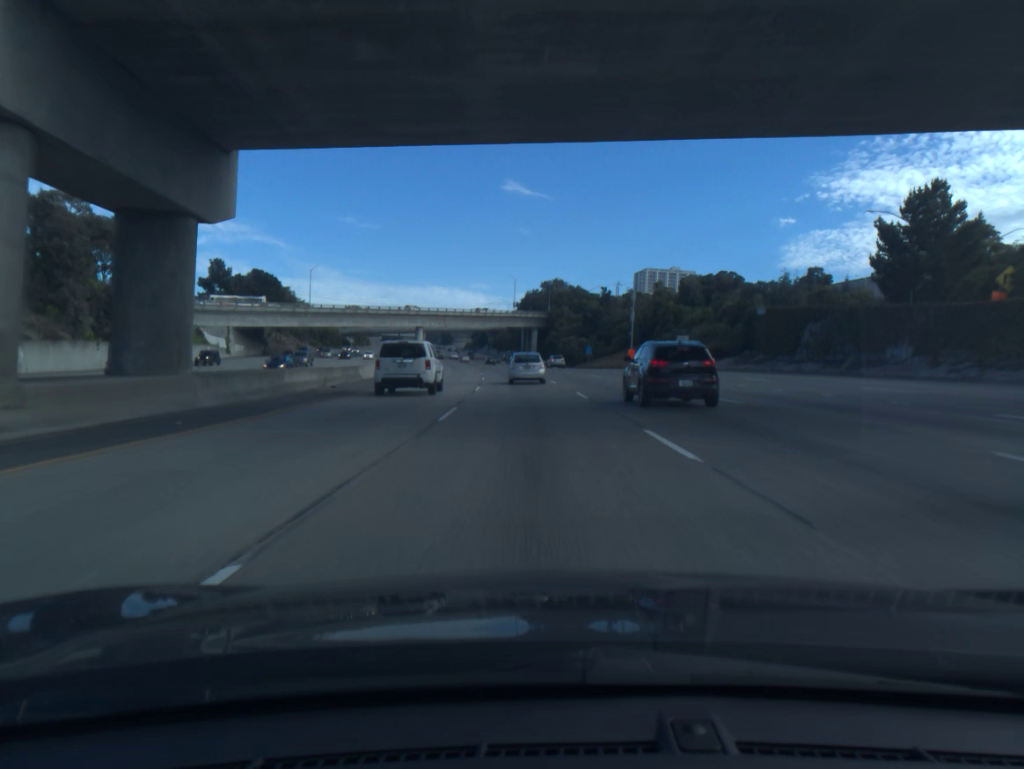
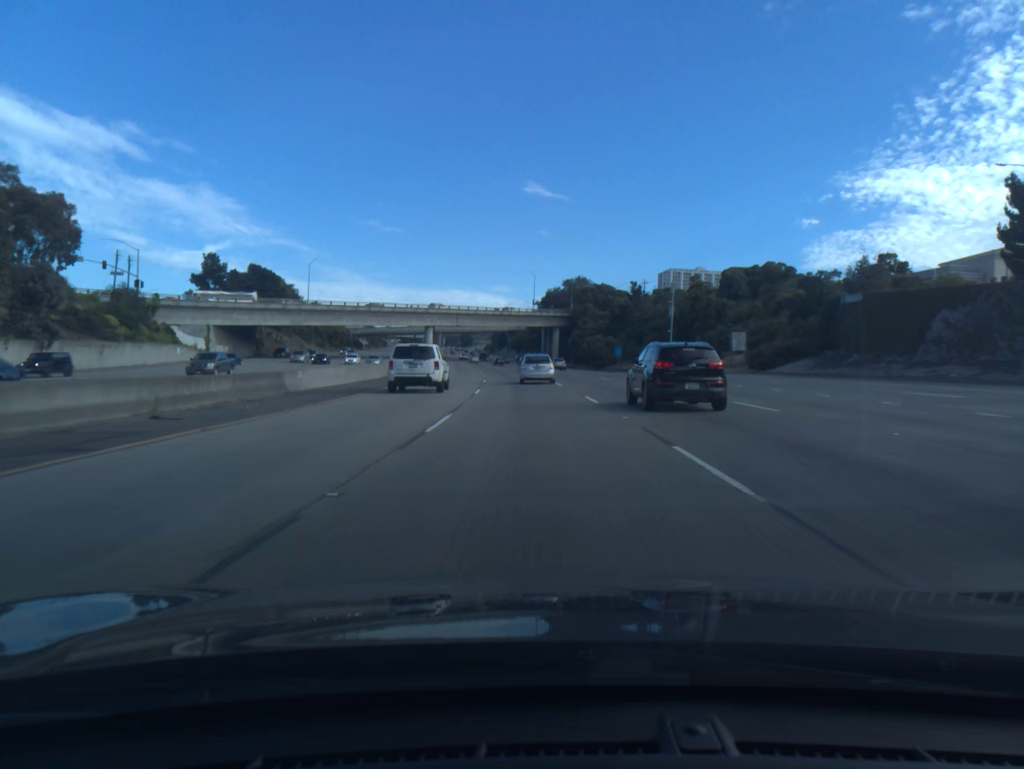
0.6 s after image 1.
(-0.2, +16.9) m; -2°
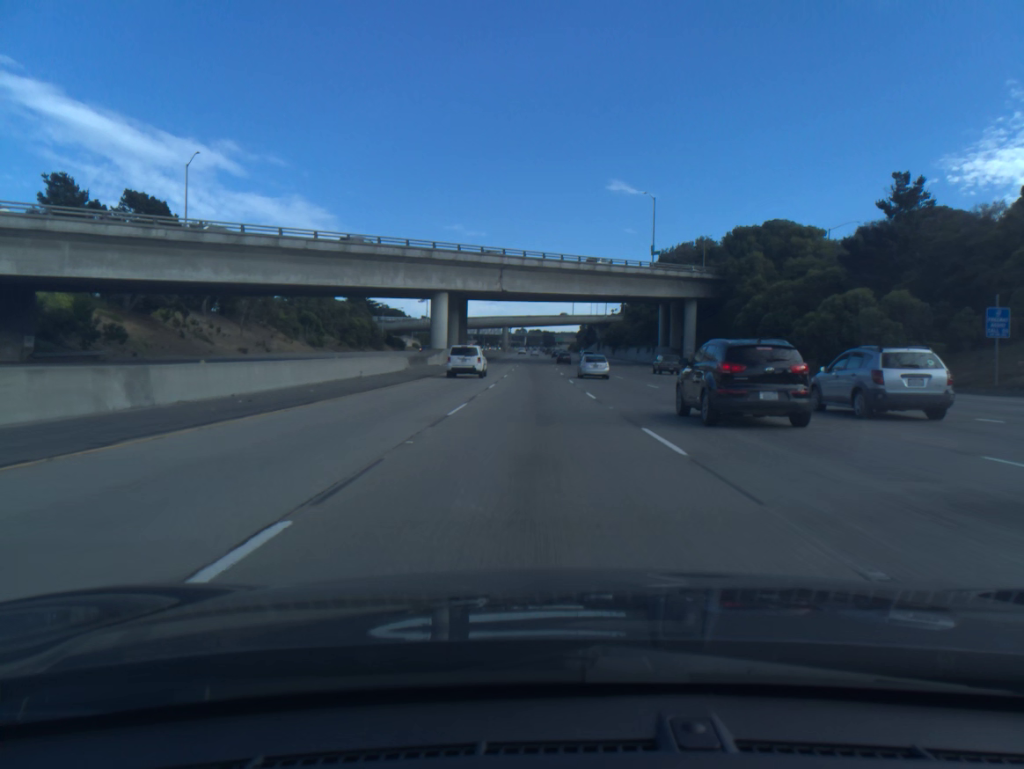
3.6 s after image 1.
(-4.9, +84.1) m; -6°
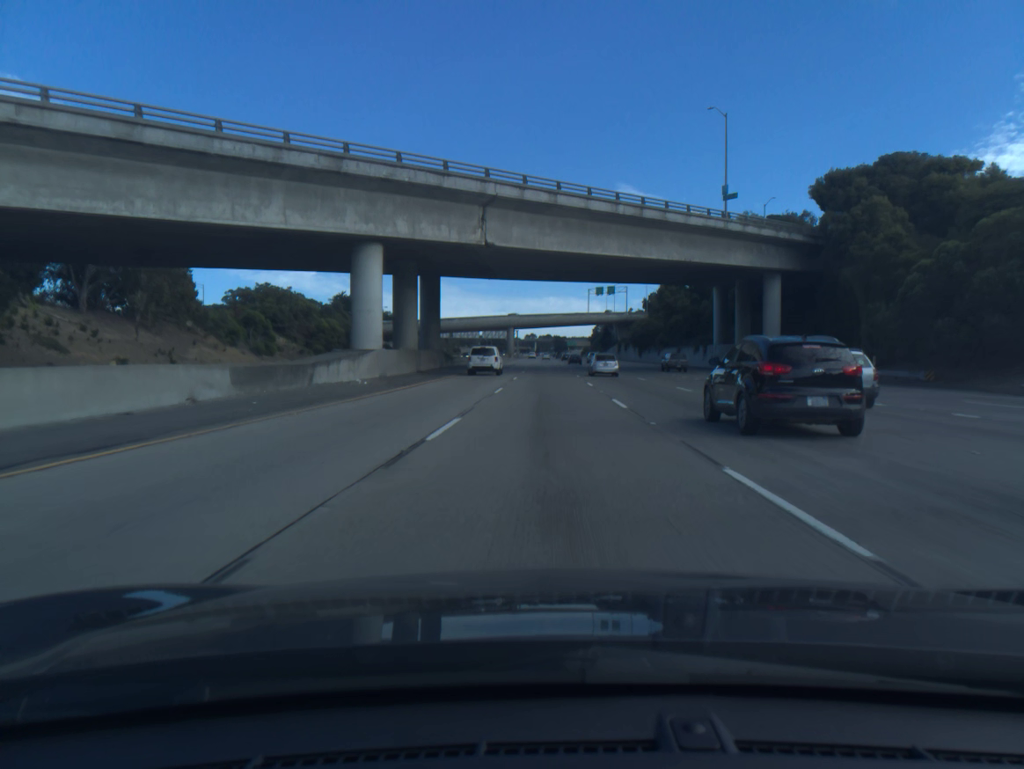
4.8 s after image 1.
(-0.3, +34.1) m; -1°
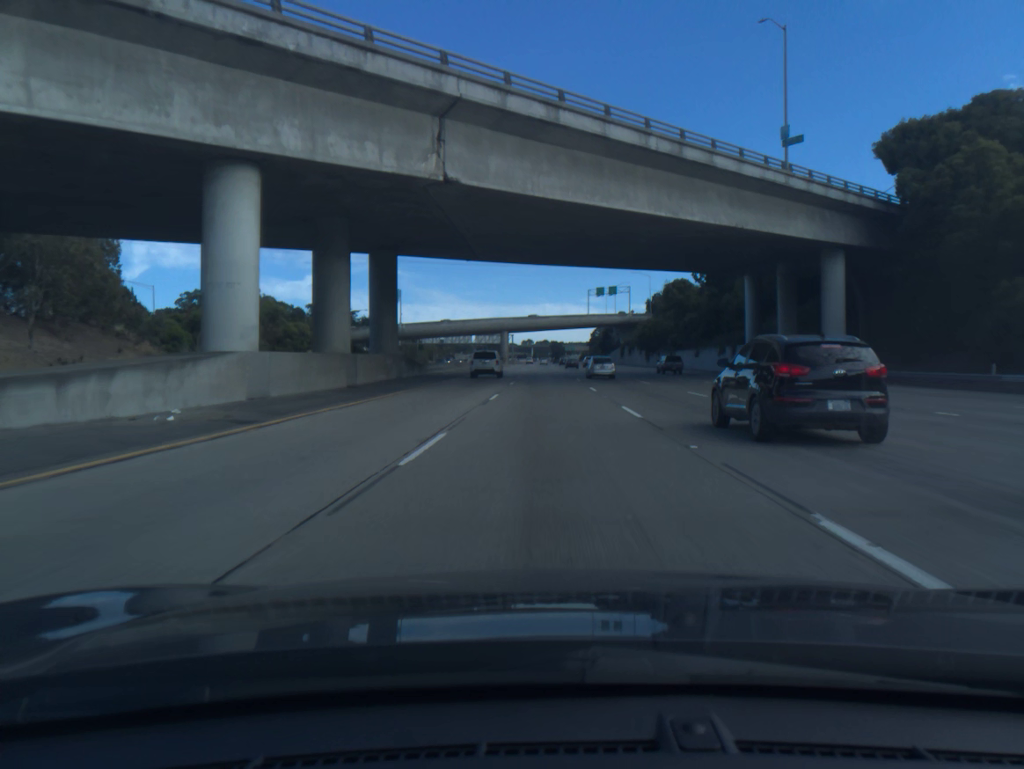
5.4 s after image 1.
(0.0, +17.2) m; 0°
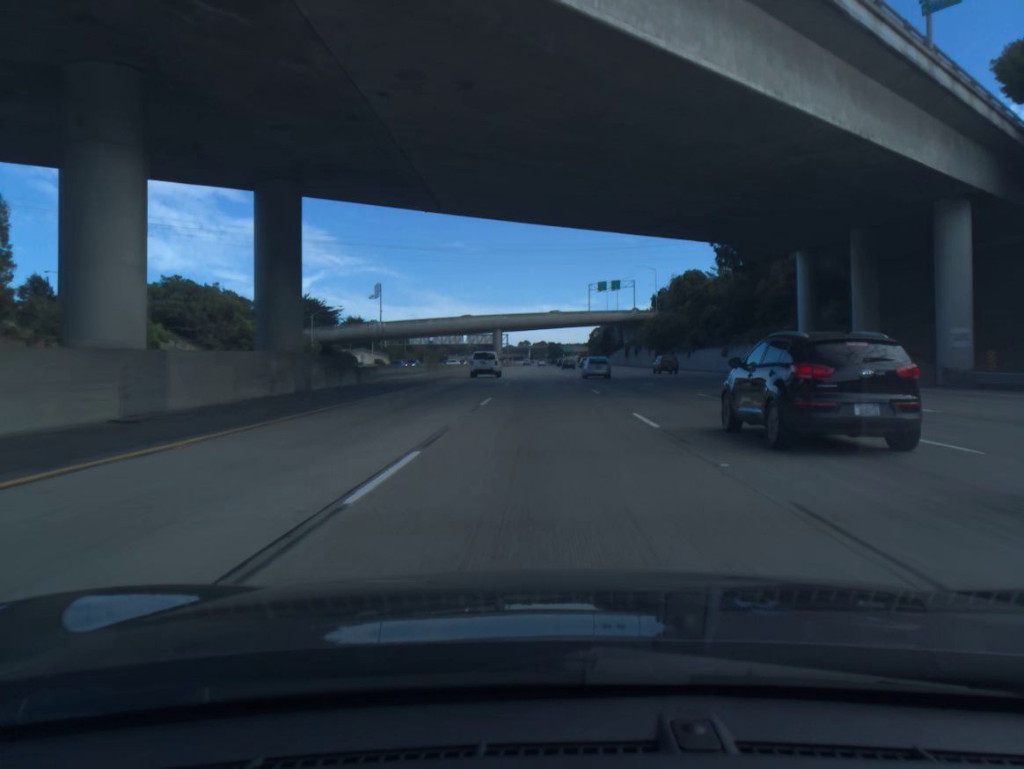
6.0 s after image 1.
(0.0, +17.3) m; 0°
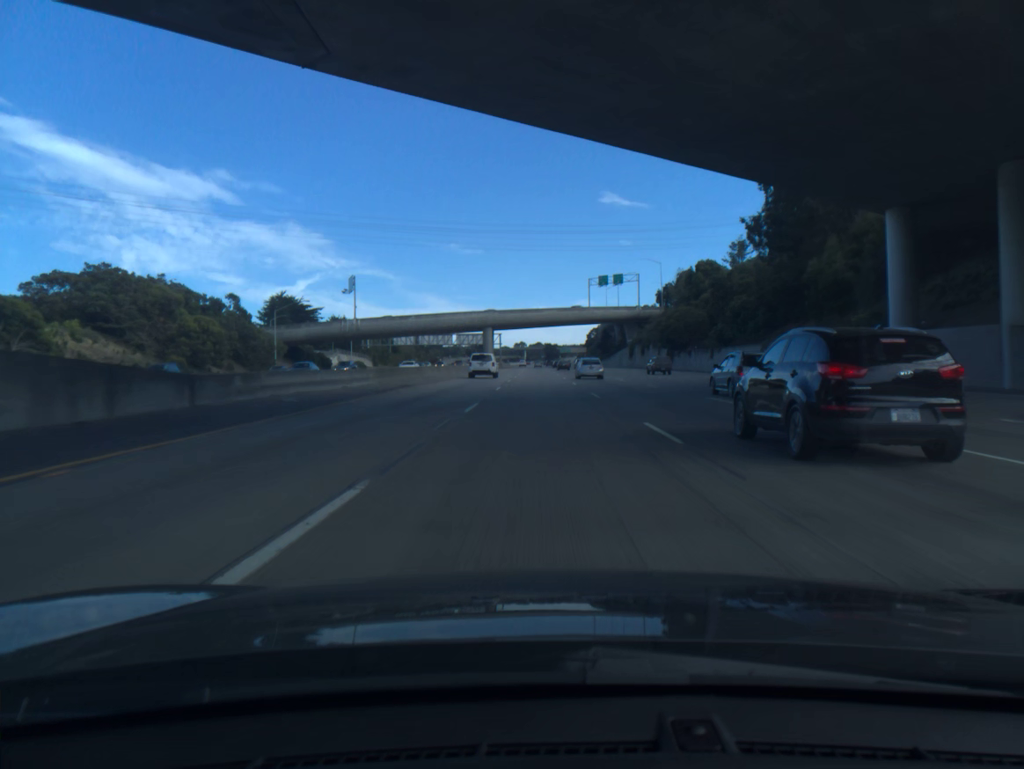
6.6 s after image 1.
(0.0, +17.4) m; 0°
